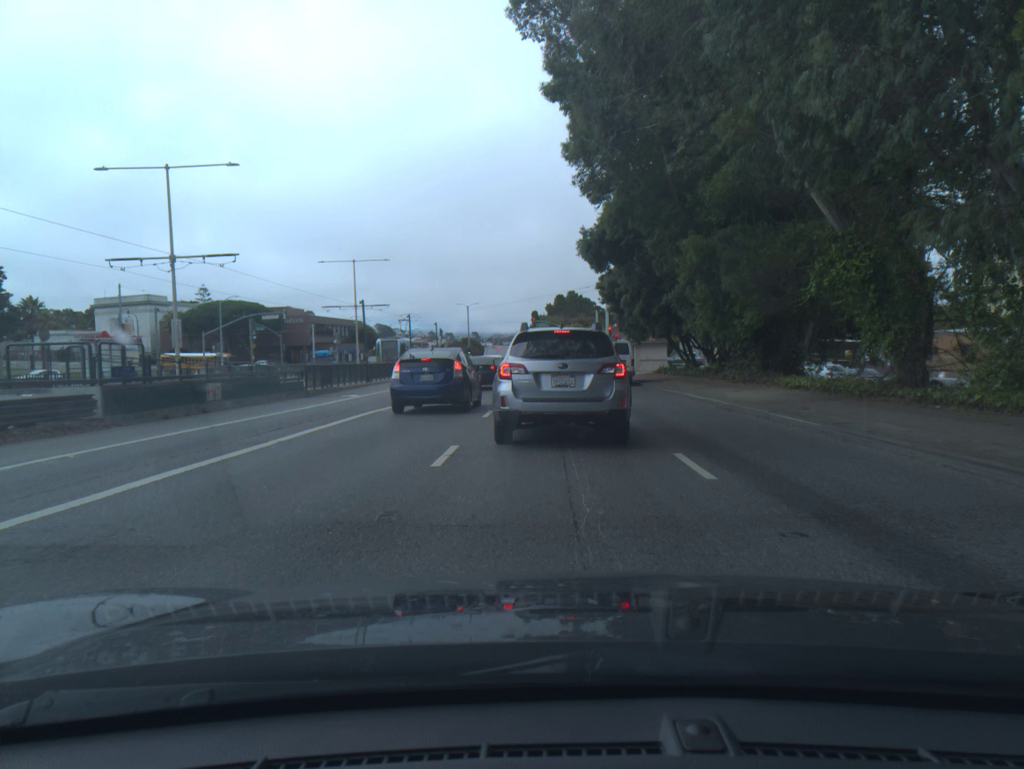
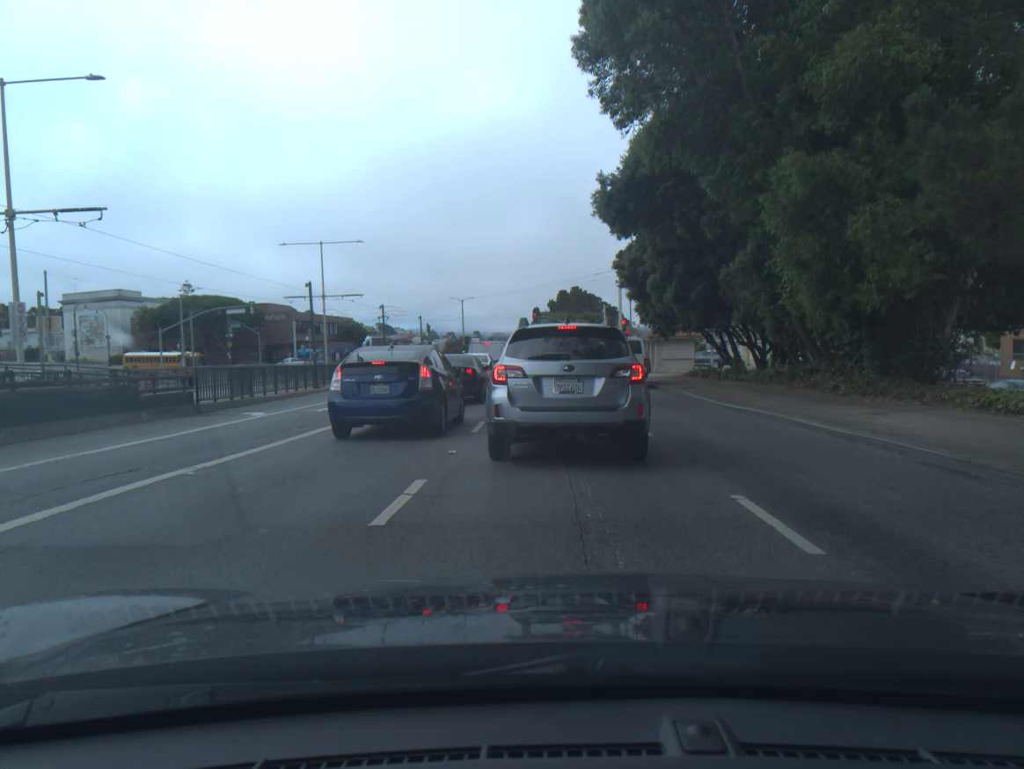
(0.0, +10.5) m; 0°
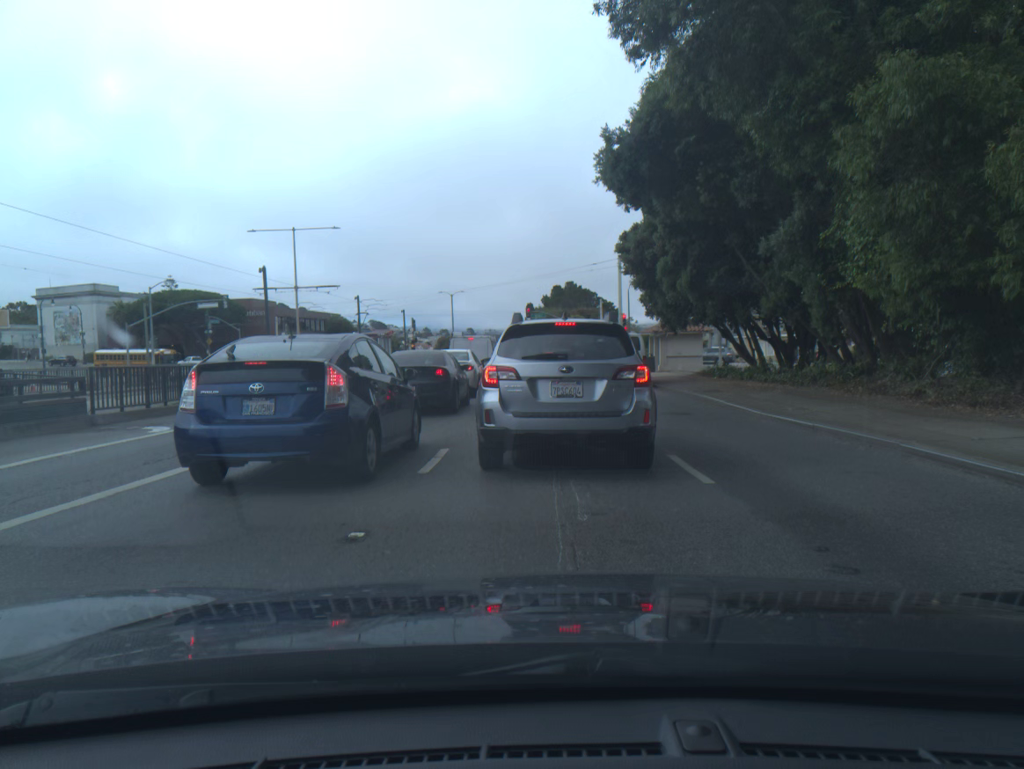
(0.0, +4.8) m; 0°
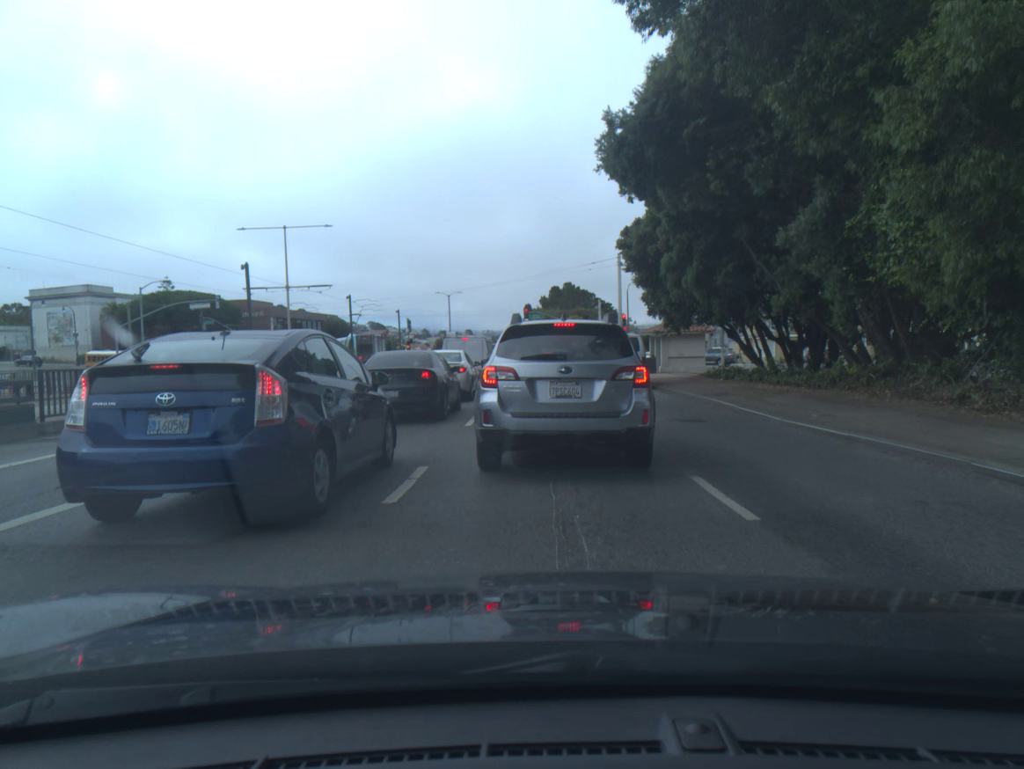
(0.0, +1.7) m; 0°
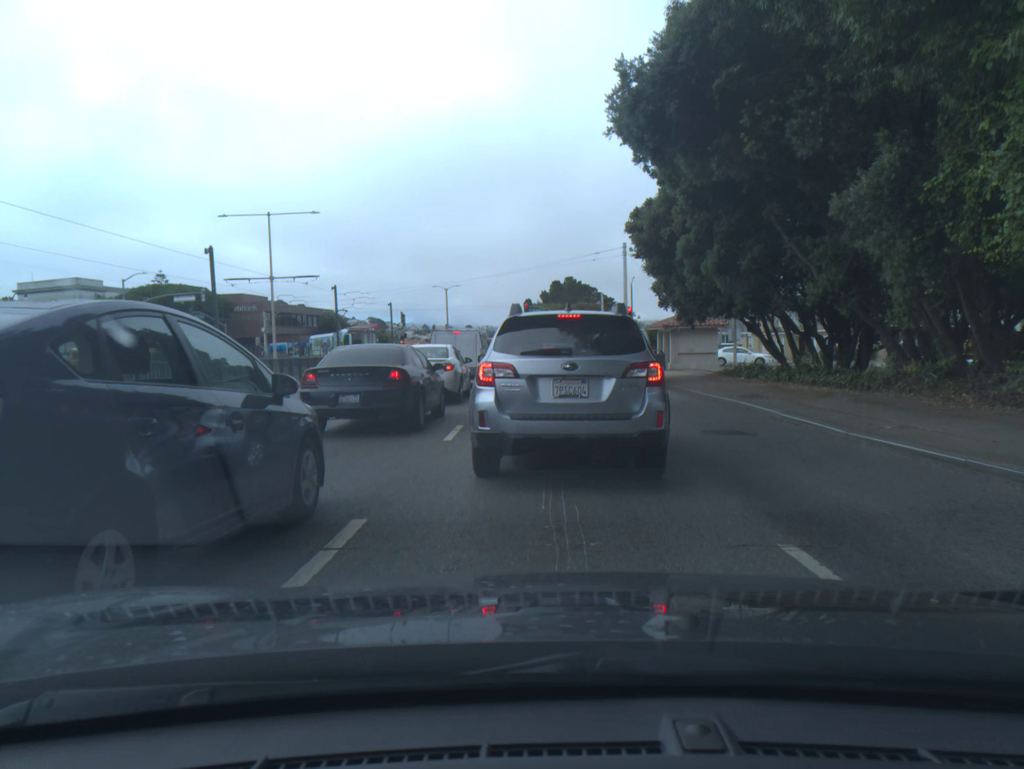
(0.0, +3.0) m; 0°
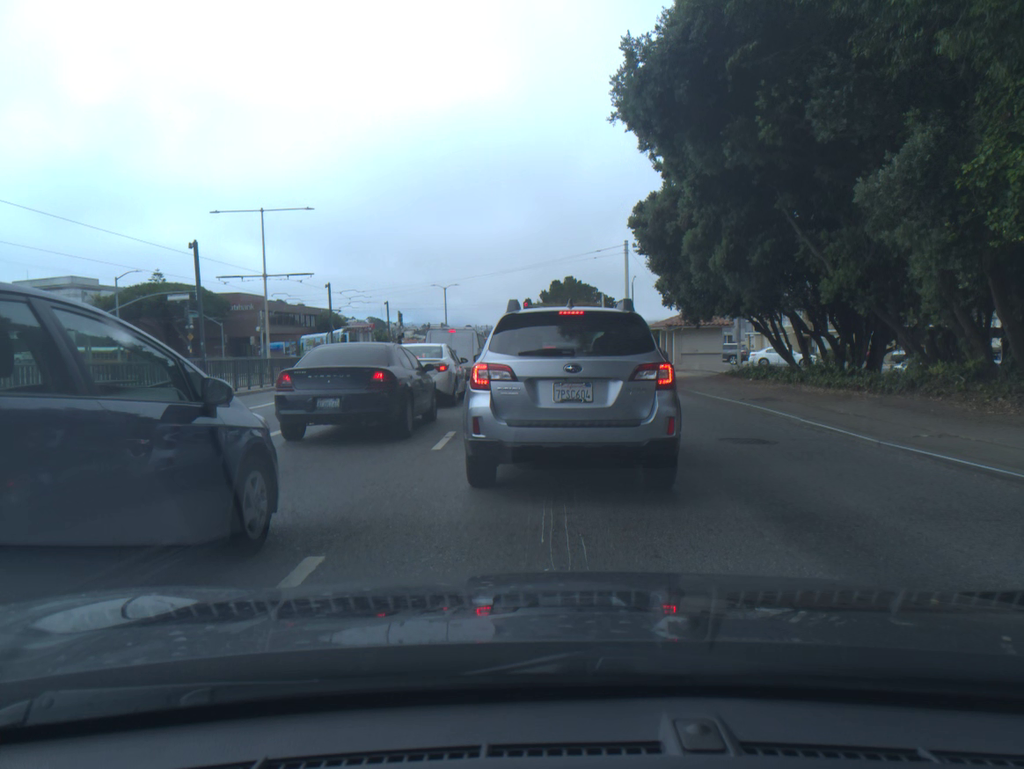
(0.0, +1.1) m; 0°
